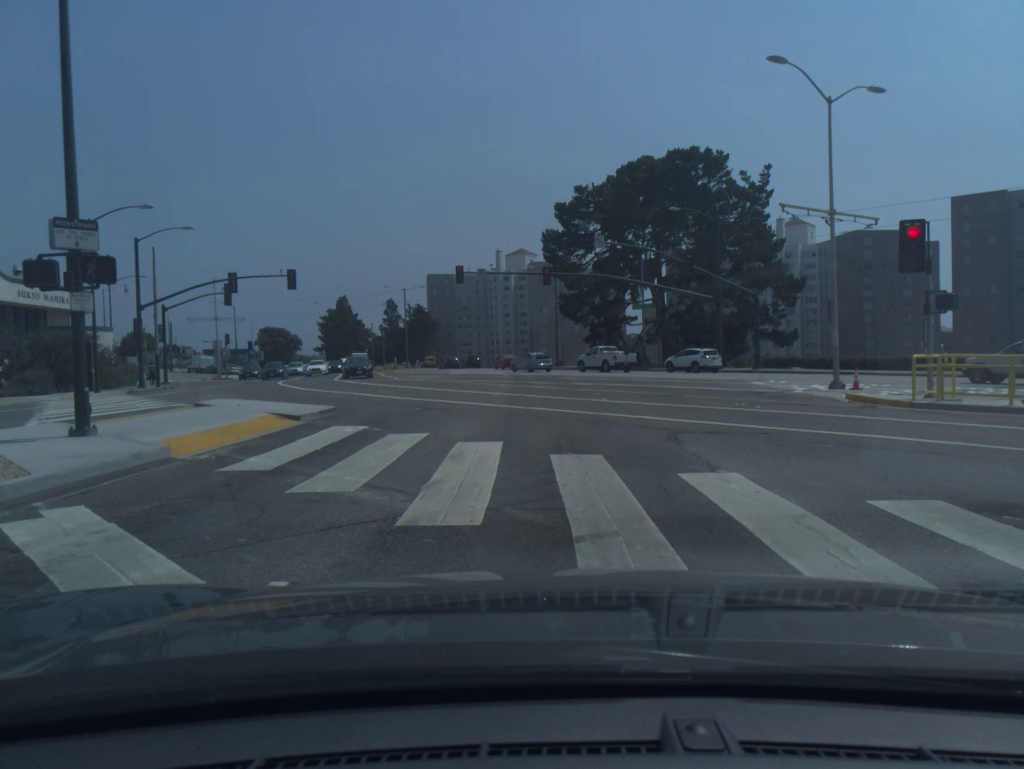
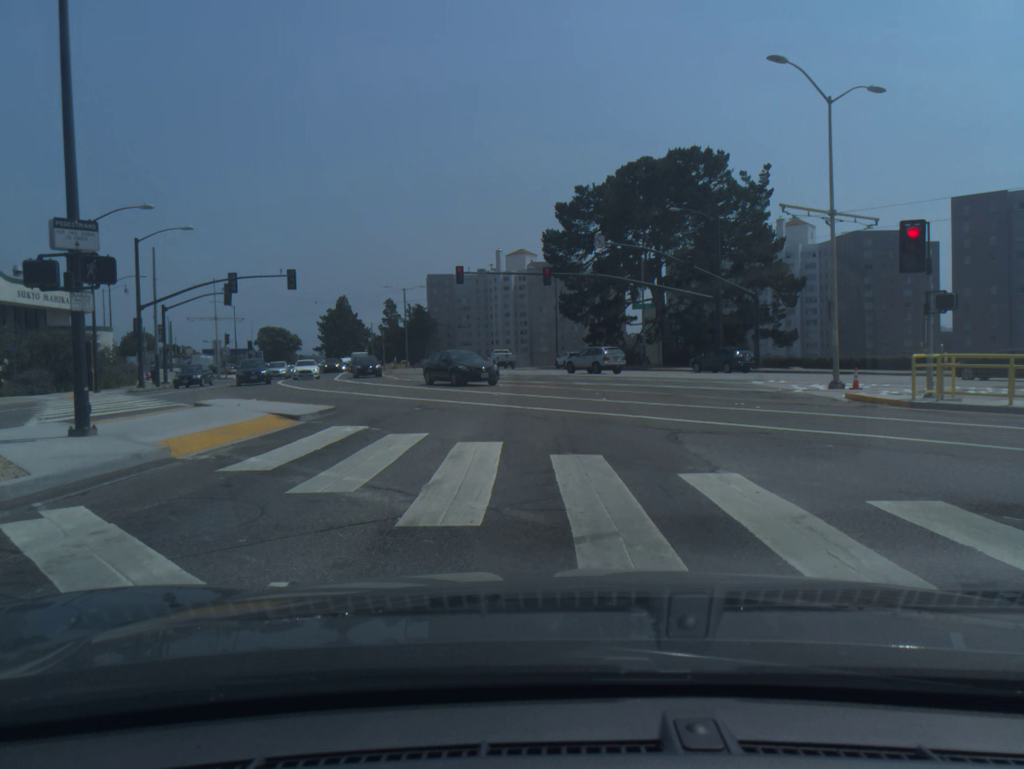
(0.0, 0.0) m; 0°
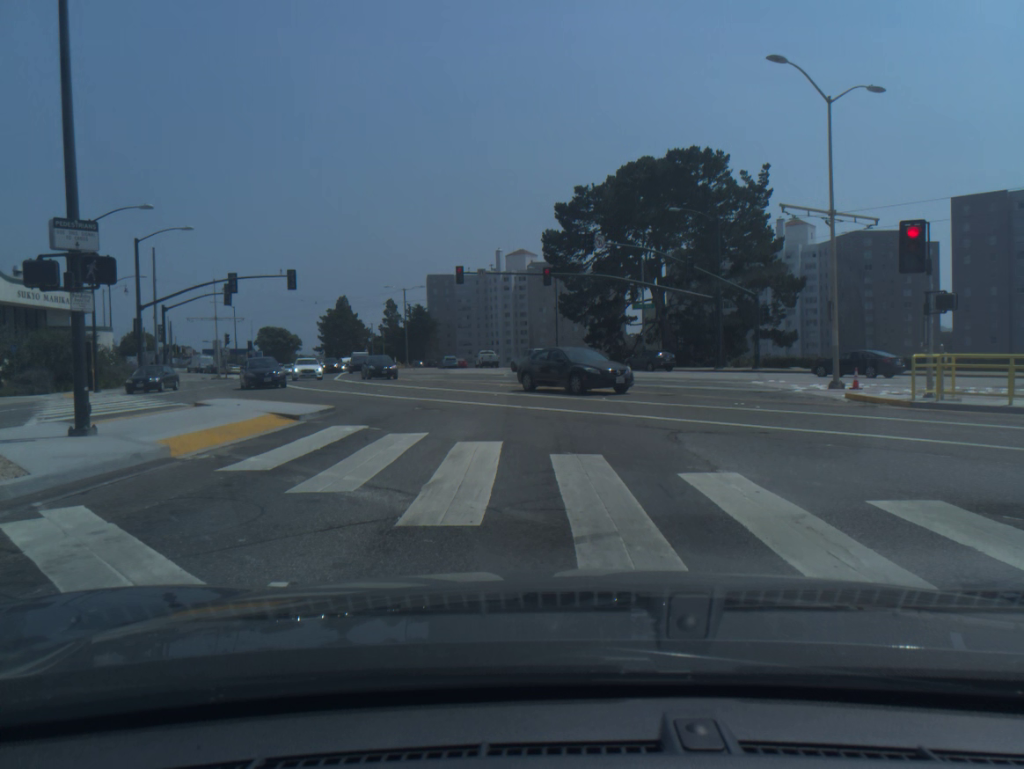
(0.0, 0.0) m; 0°
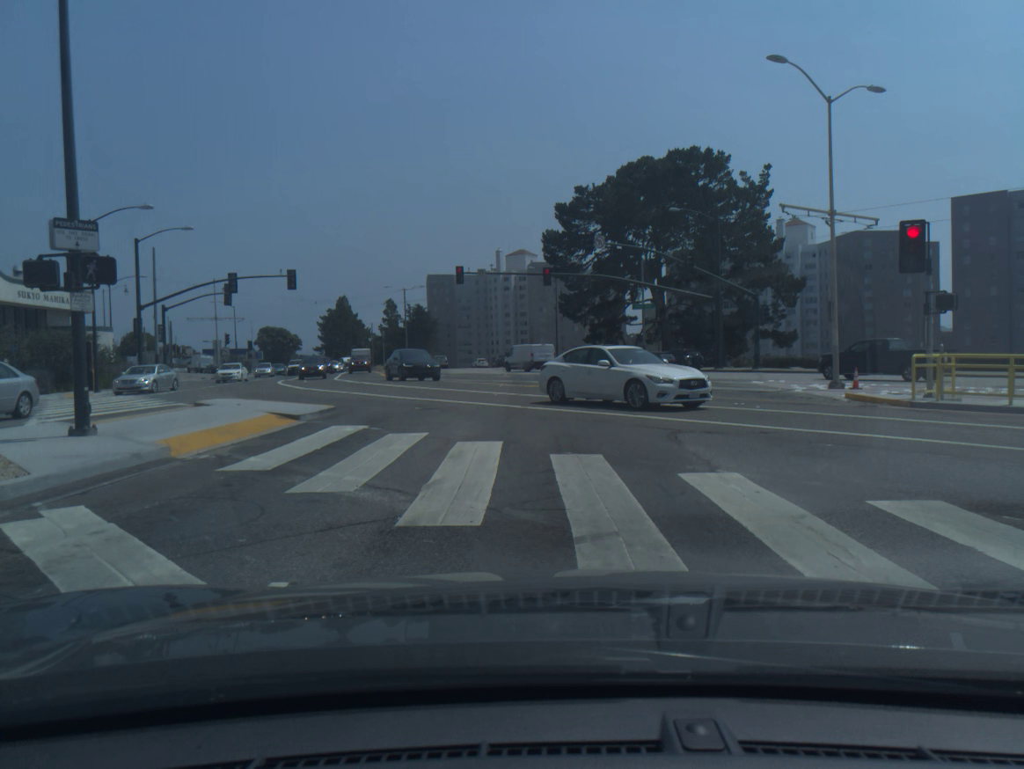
(0.0, 0.0) m; 0°
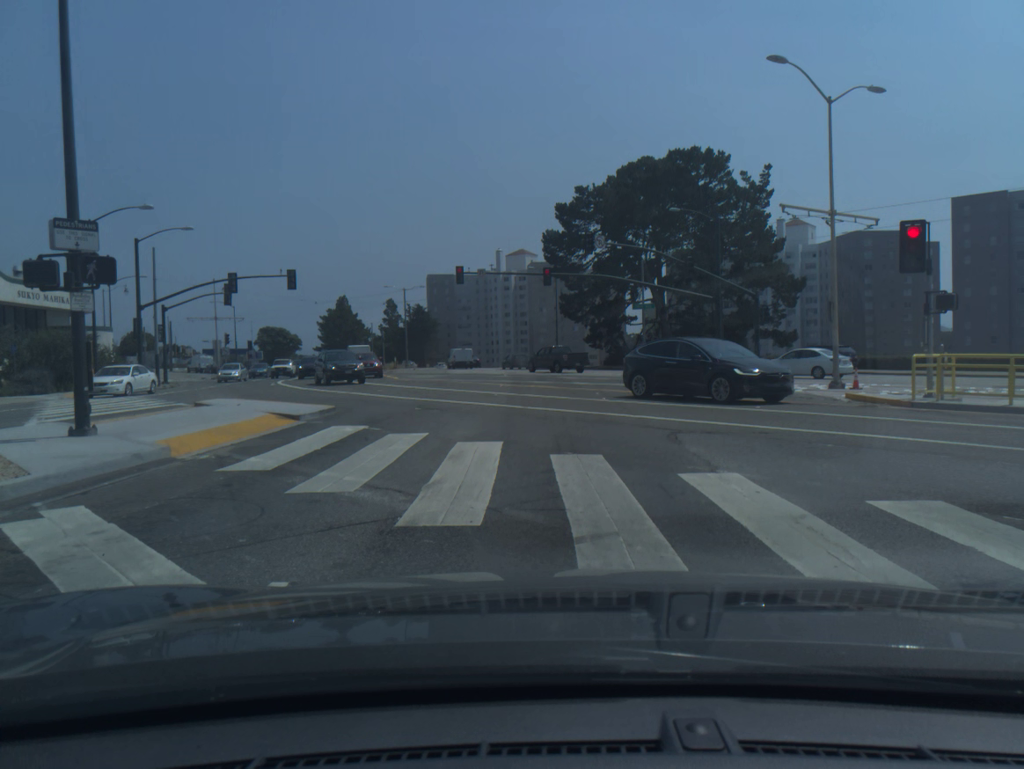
(0.0, 0.0) m; 0°
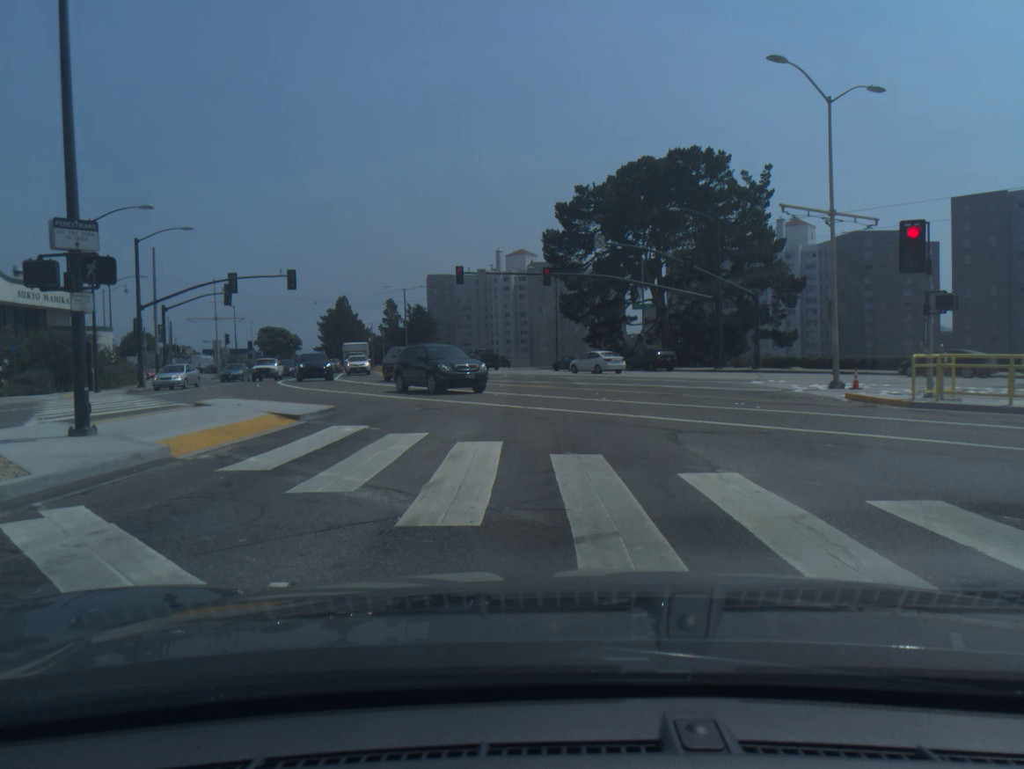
(0.0, 0.0) m; 0°
